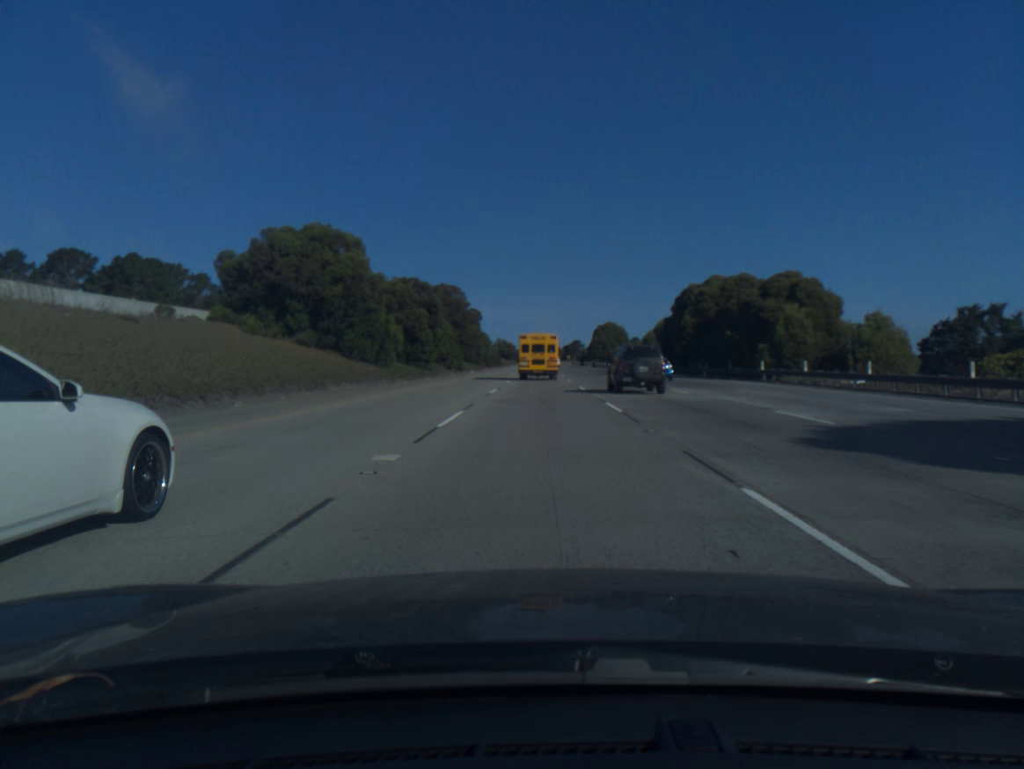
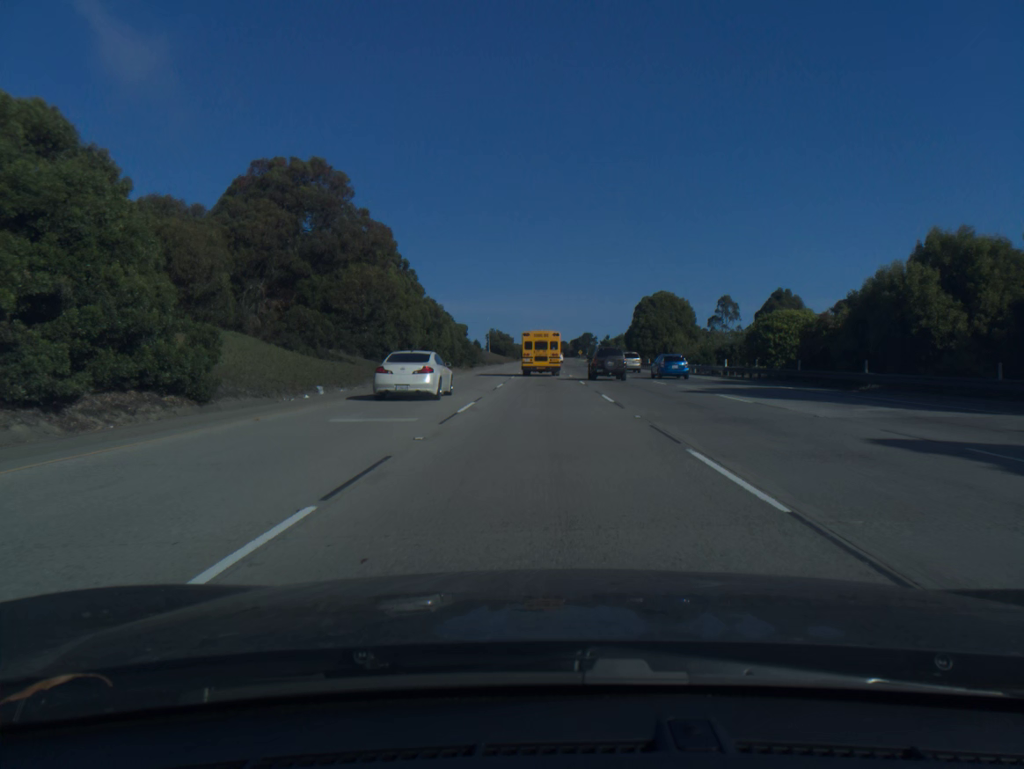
(-0.2, +70.1) m; 0°
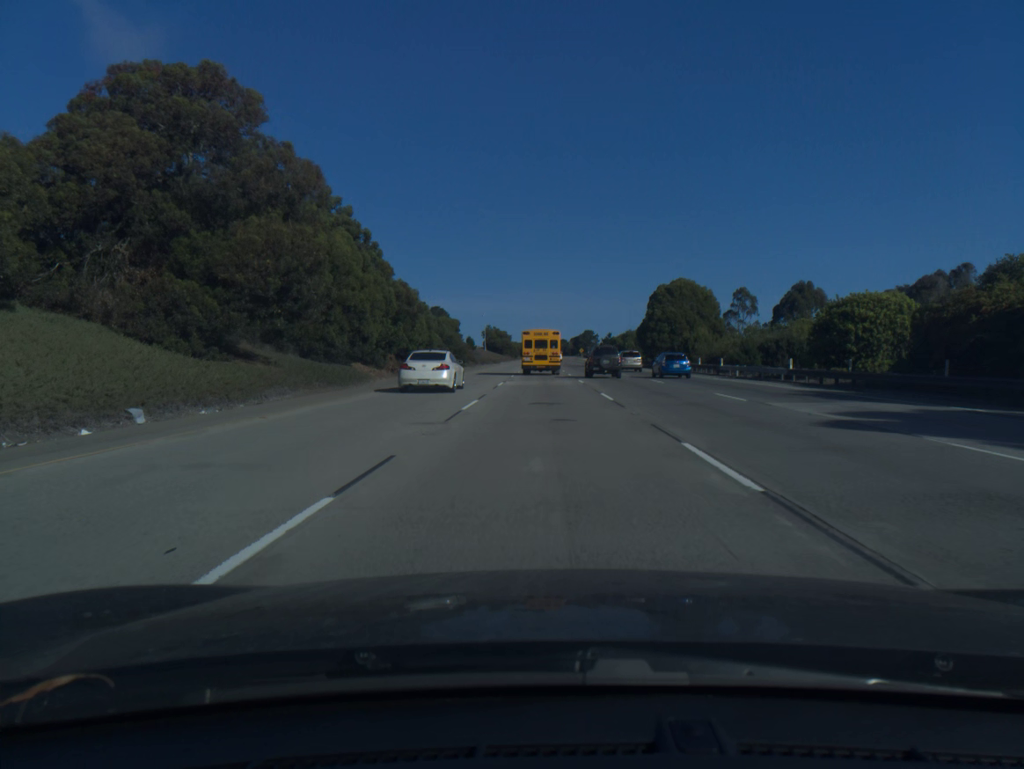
(0.0, +14.1) m; 0°
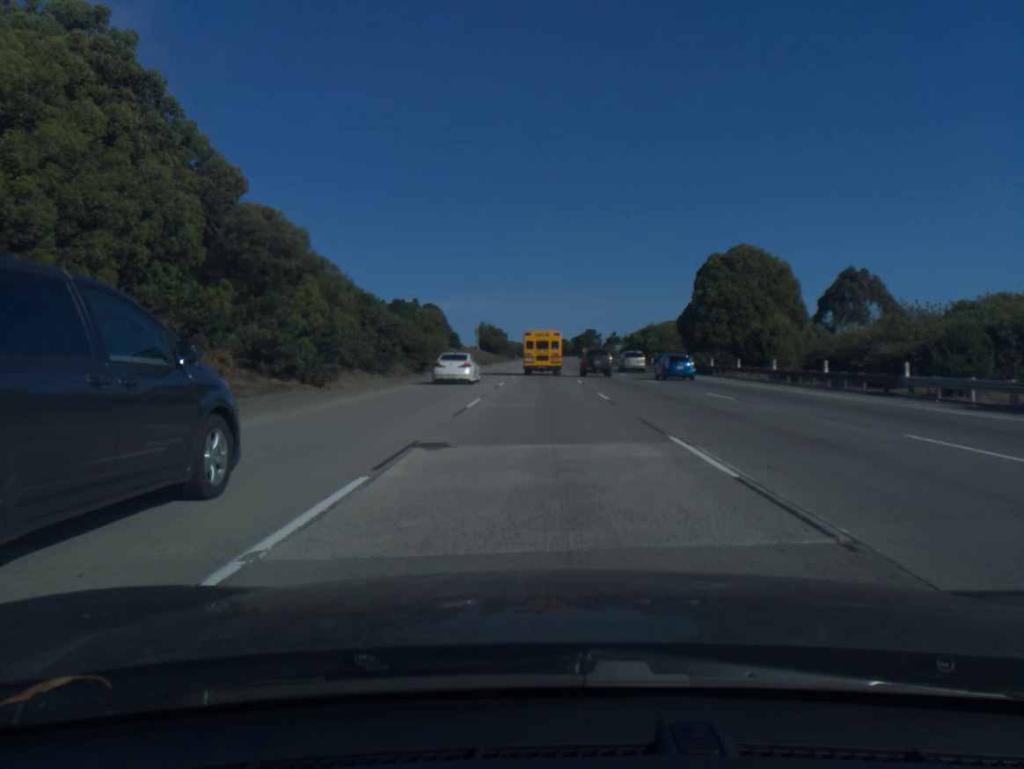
(0.0, +28.1) m; 0°
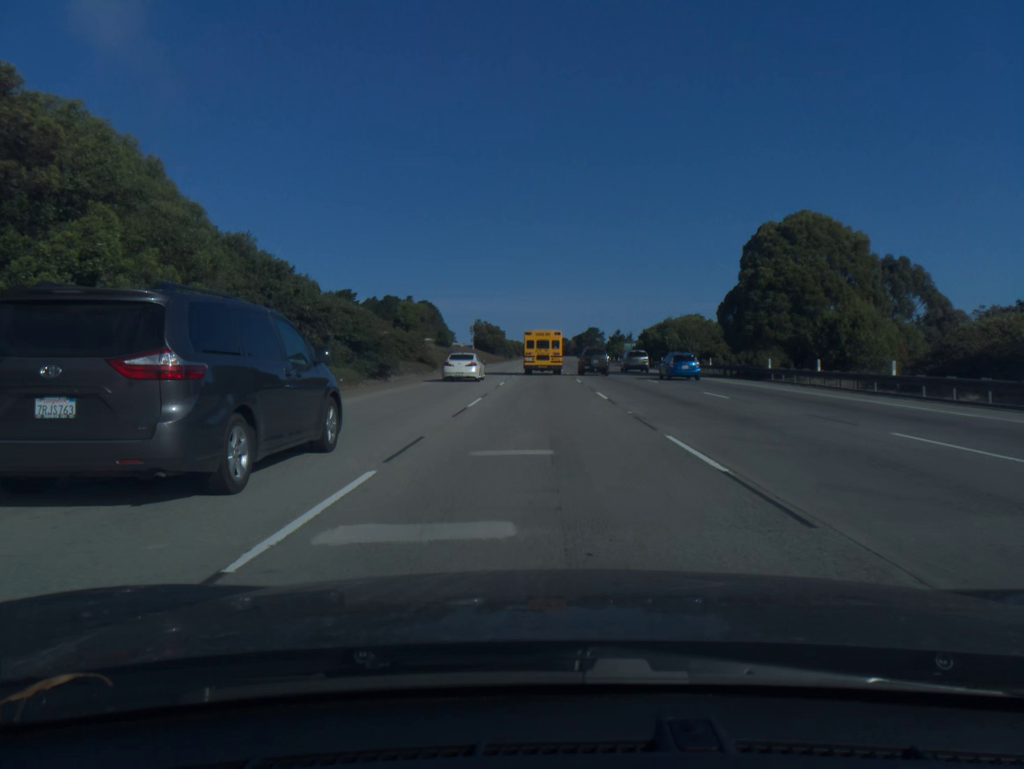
(0.0, +14.1) m; 0°
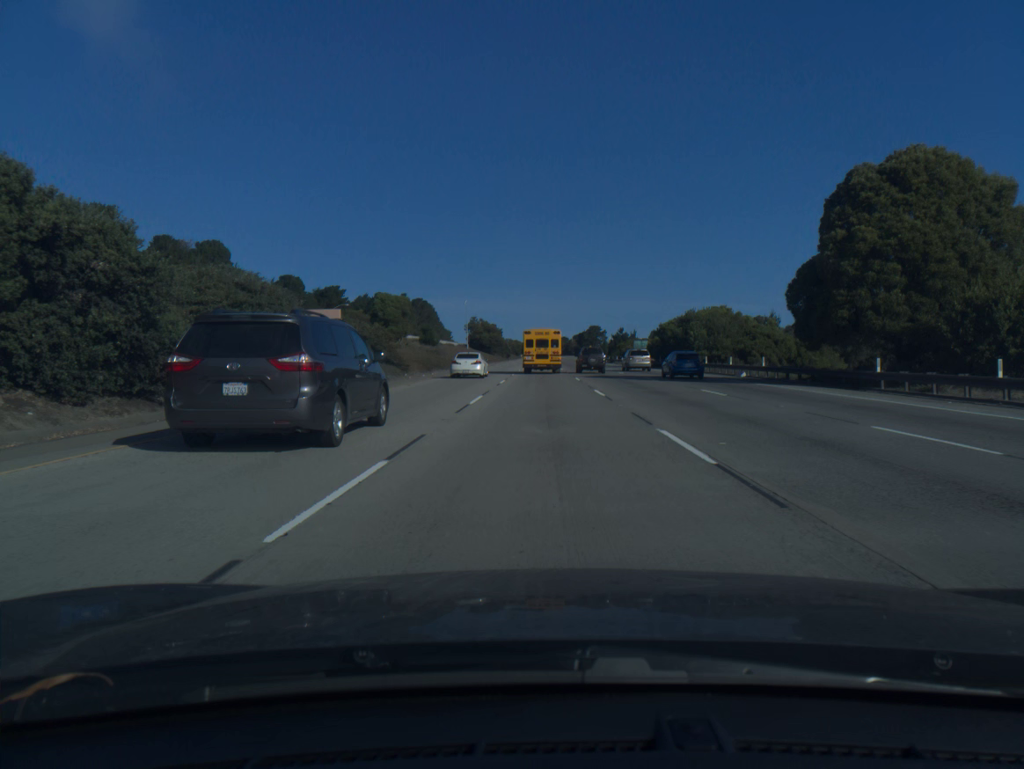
(0.0, +14.1) m; 0°
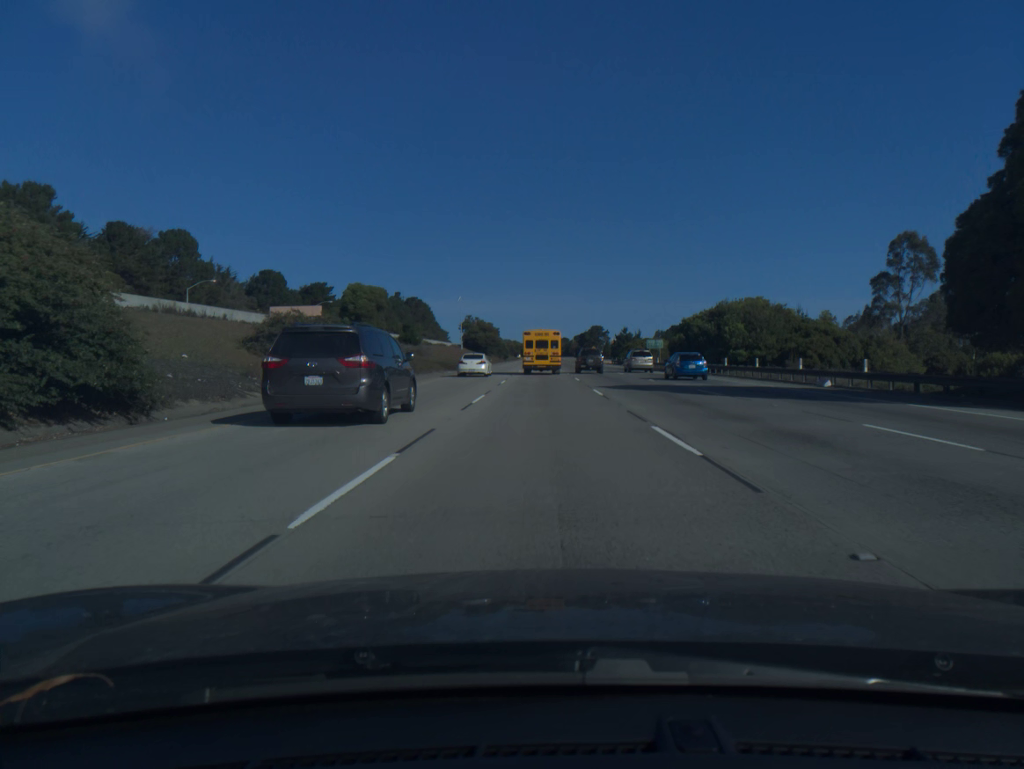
(0.0, +14.0) m; 0°
